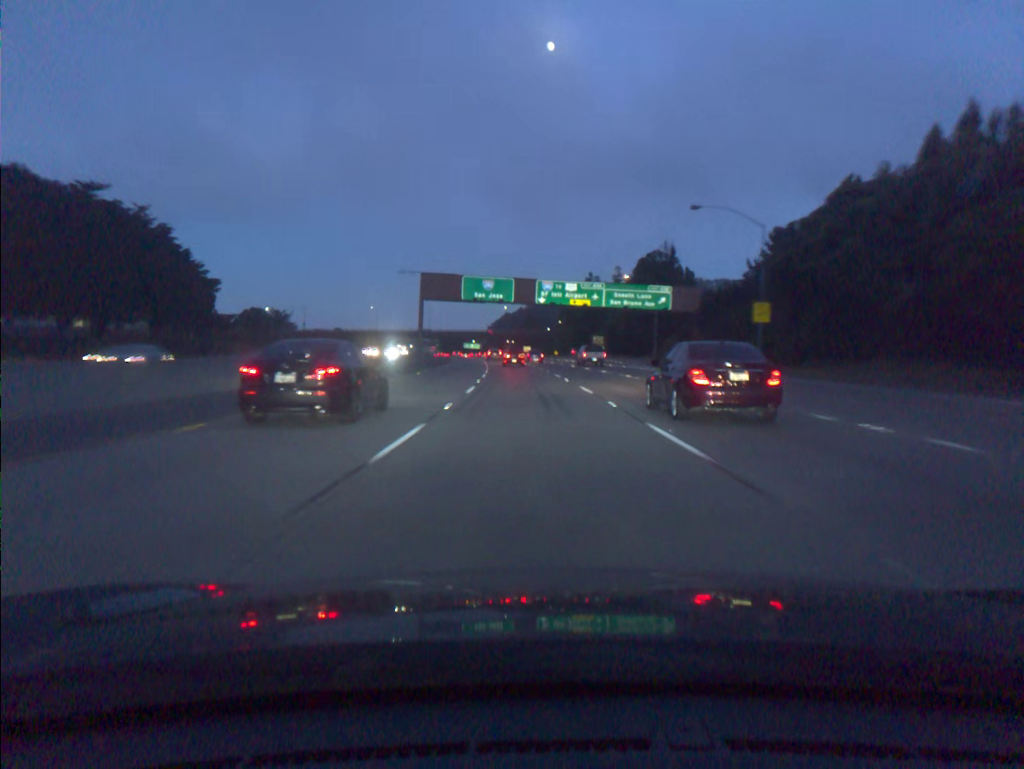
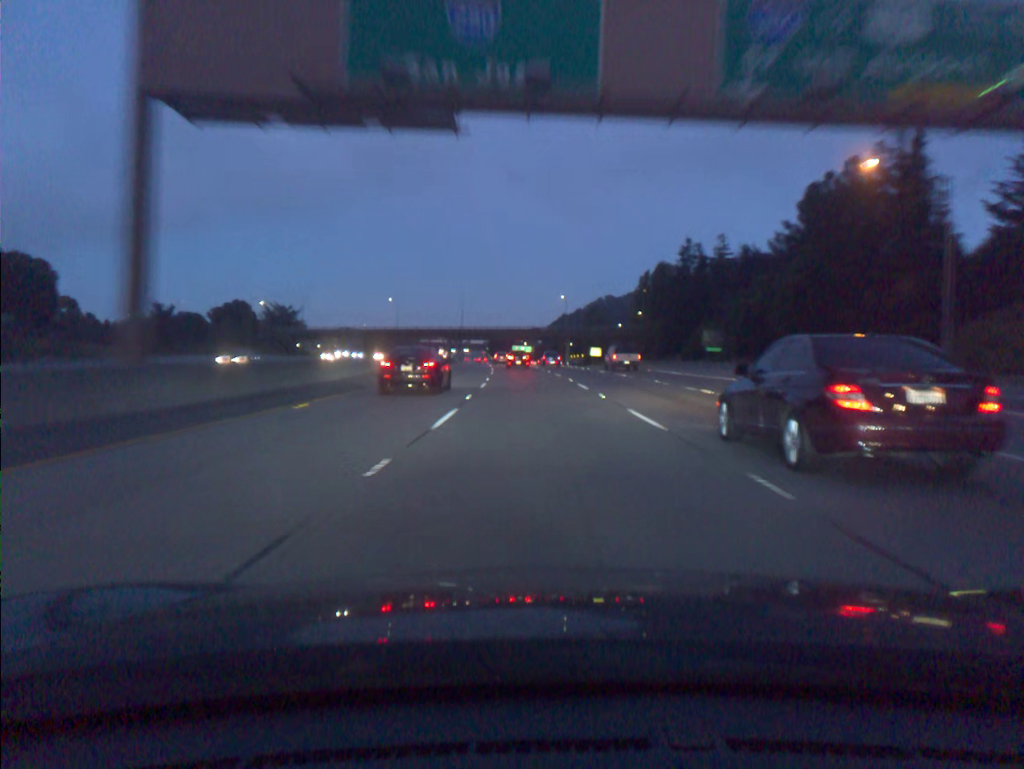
(-2.5, +68.0) m; -4°
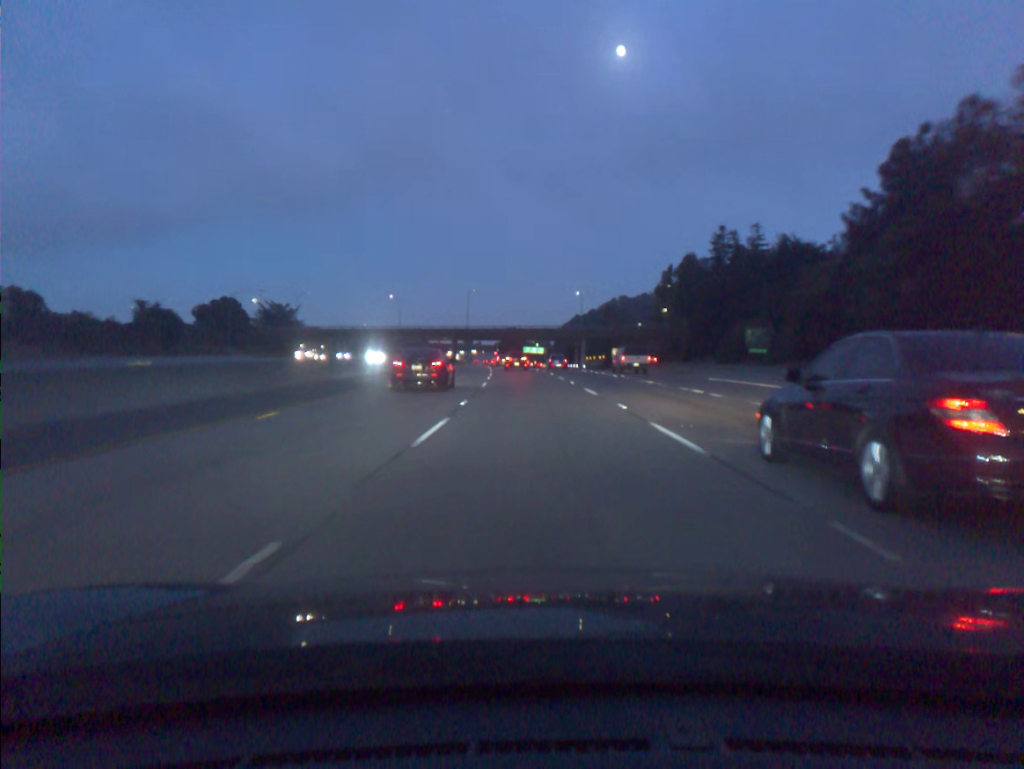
(-0.1, +16.9) m; -1°
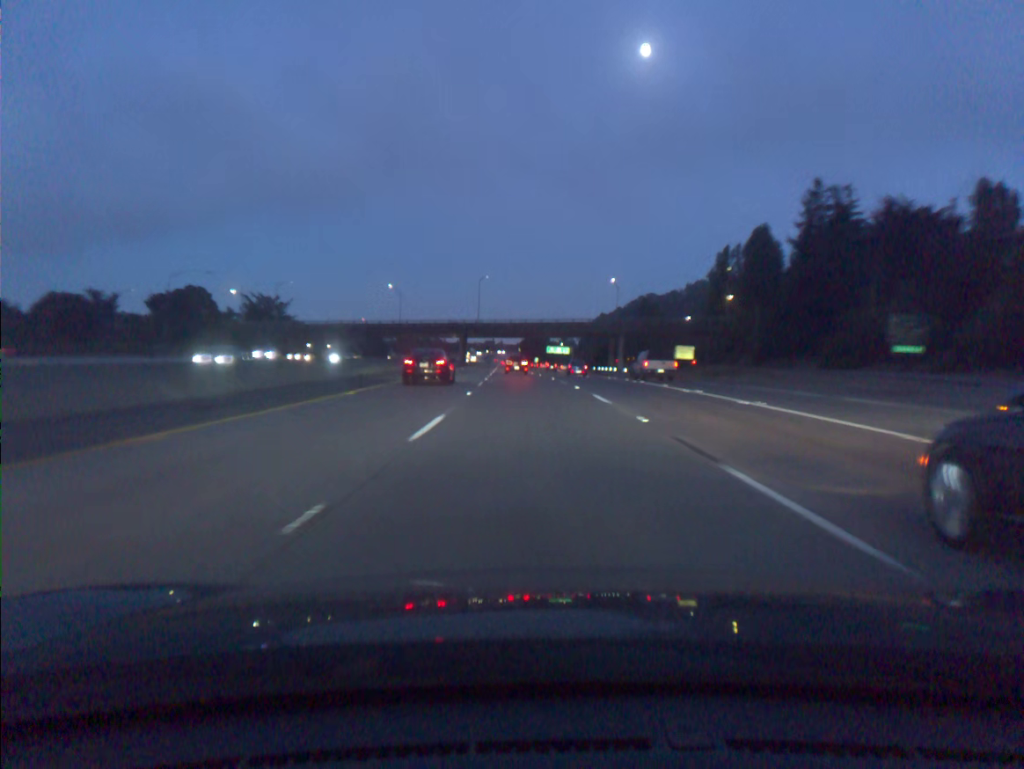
(-0.5, +33.8) m; -2°
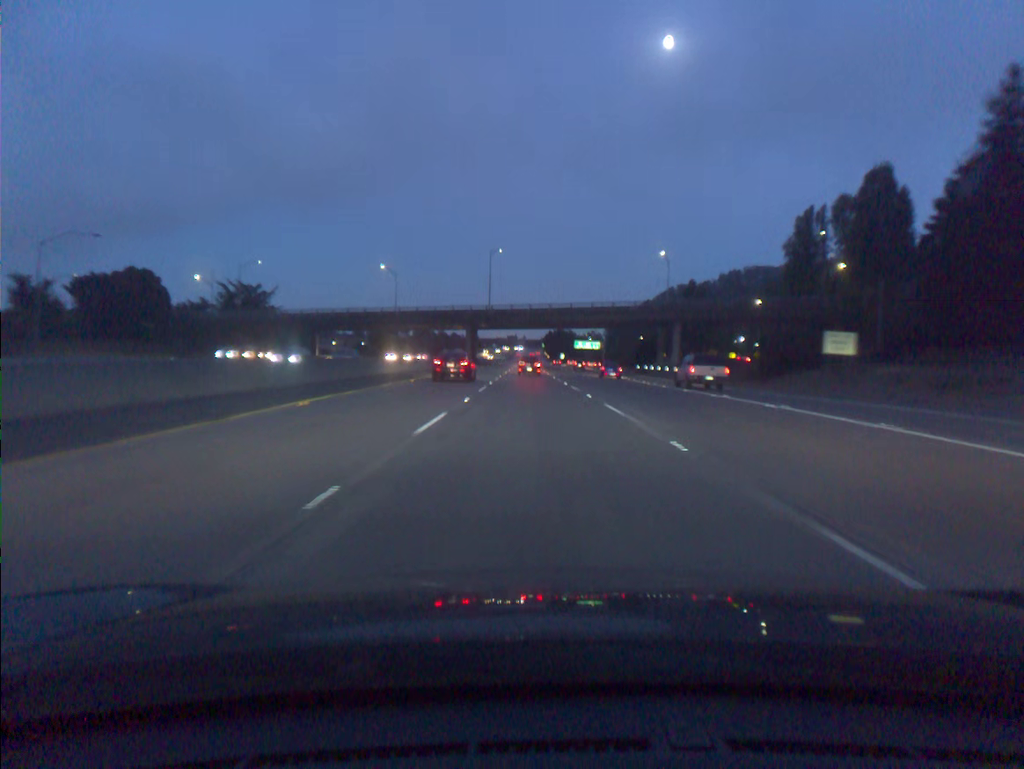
(-0.5, +33.7) m; -2°
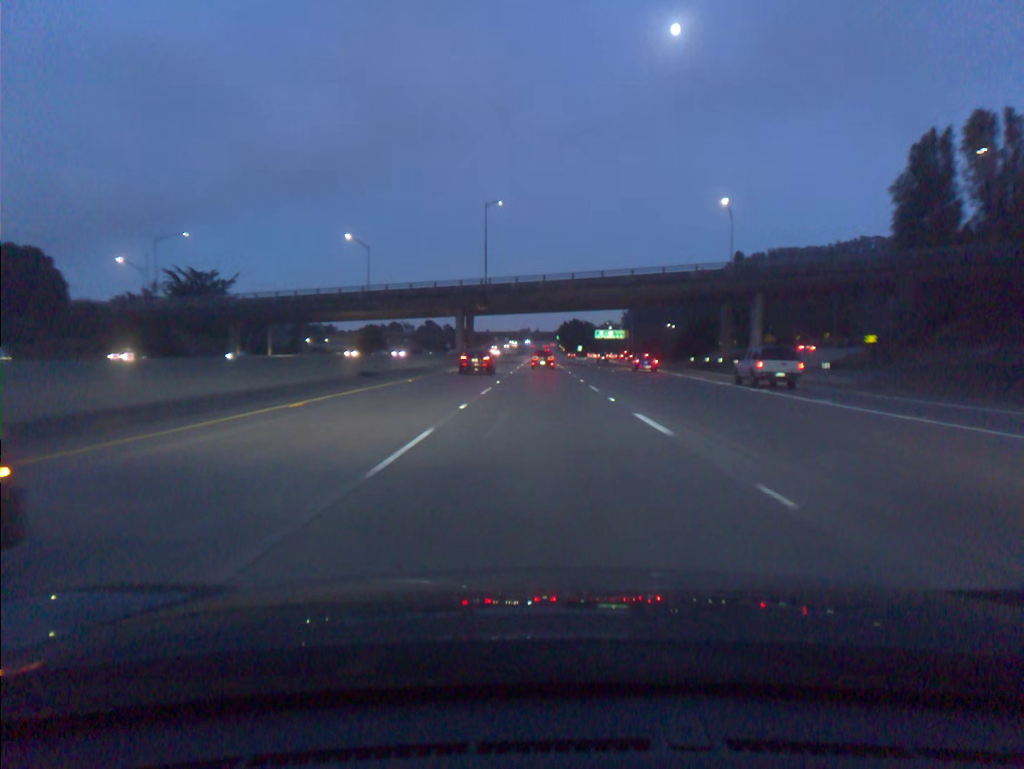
(-0.3, +33.7) m; -1°
